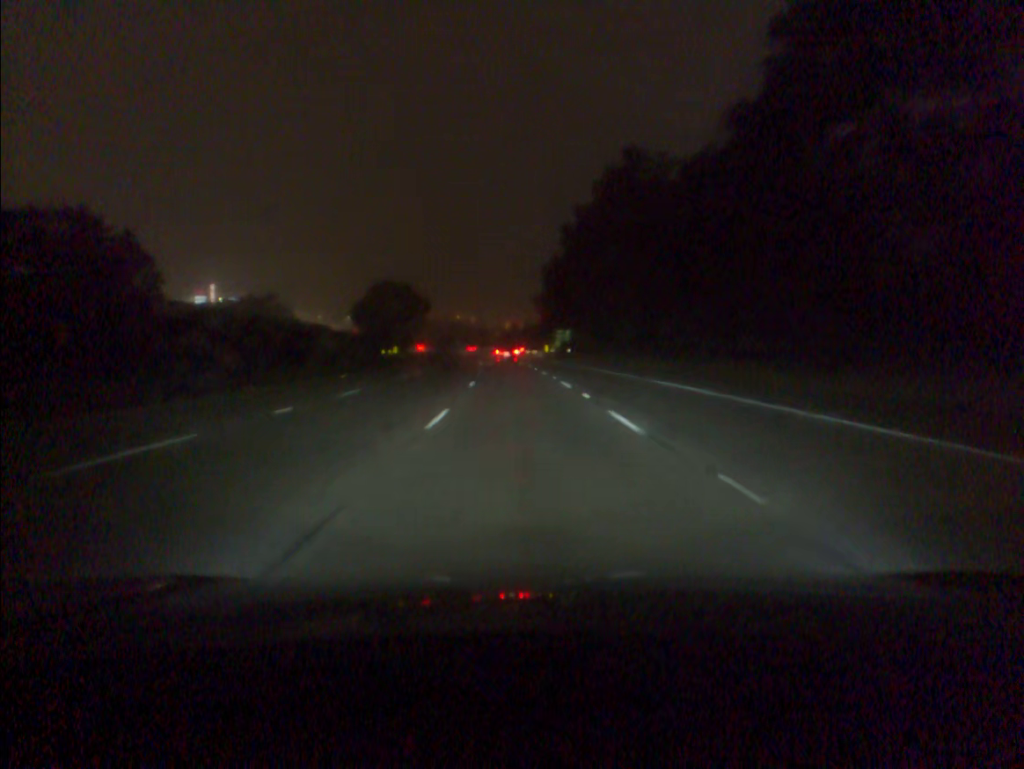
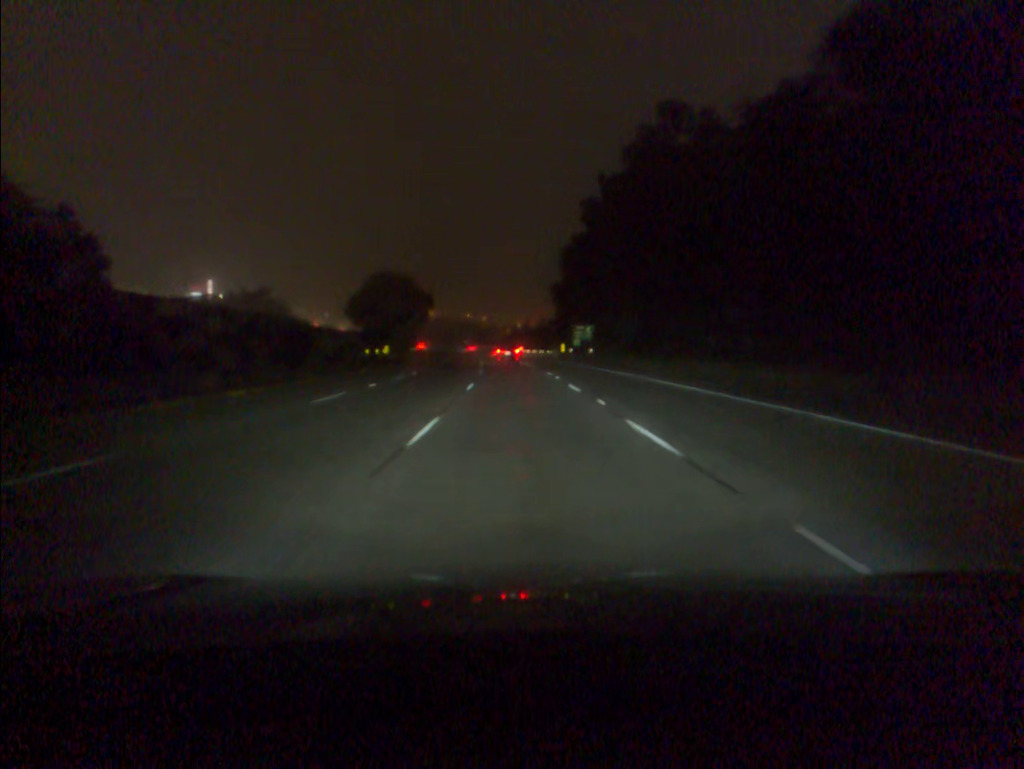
(-0.1, +17.1) m; -1°
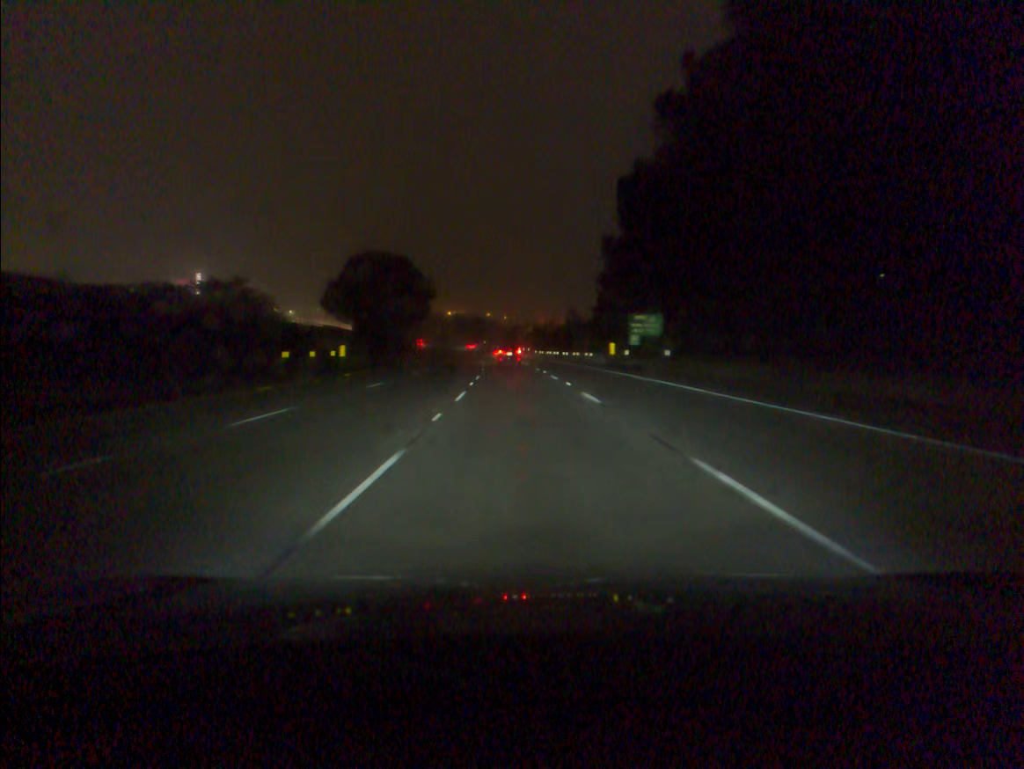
(-0.5, +34.2) m; -2°
